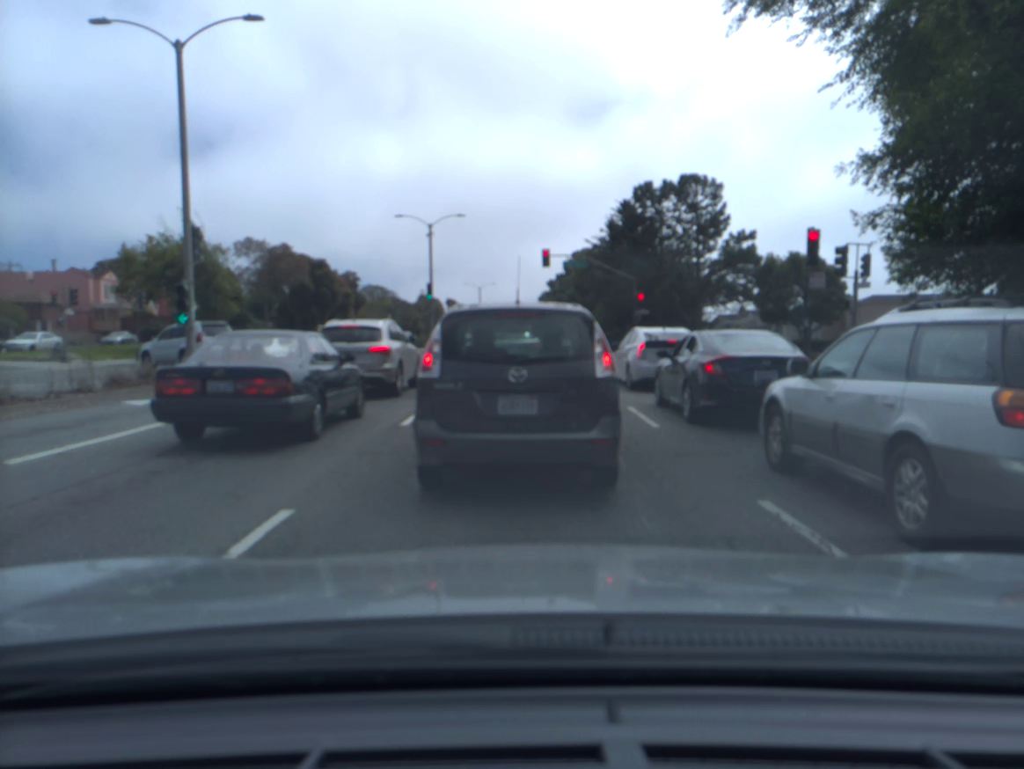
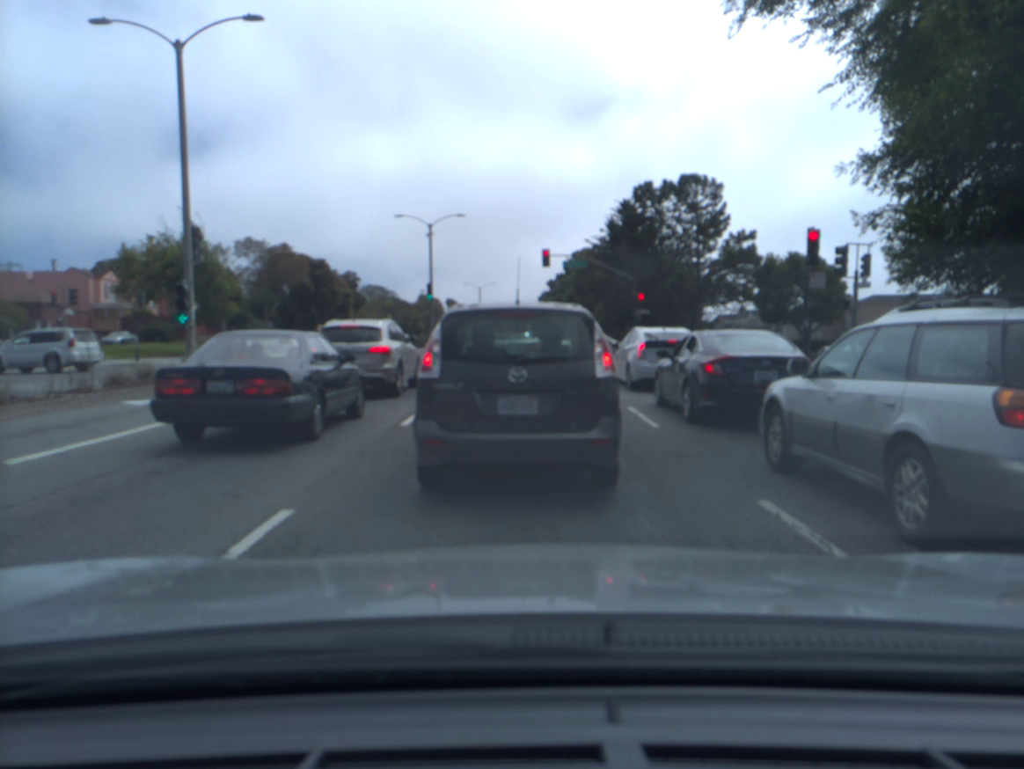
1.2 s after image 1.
(0.0, 0.0) m; 0°
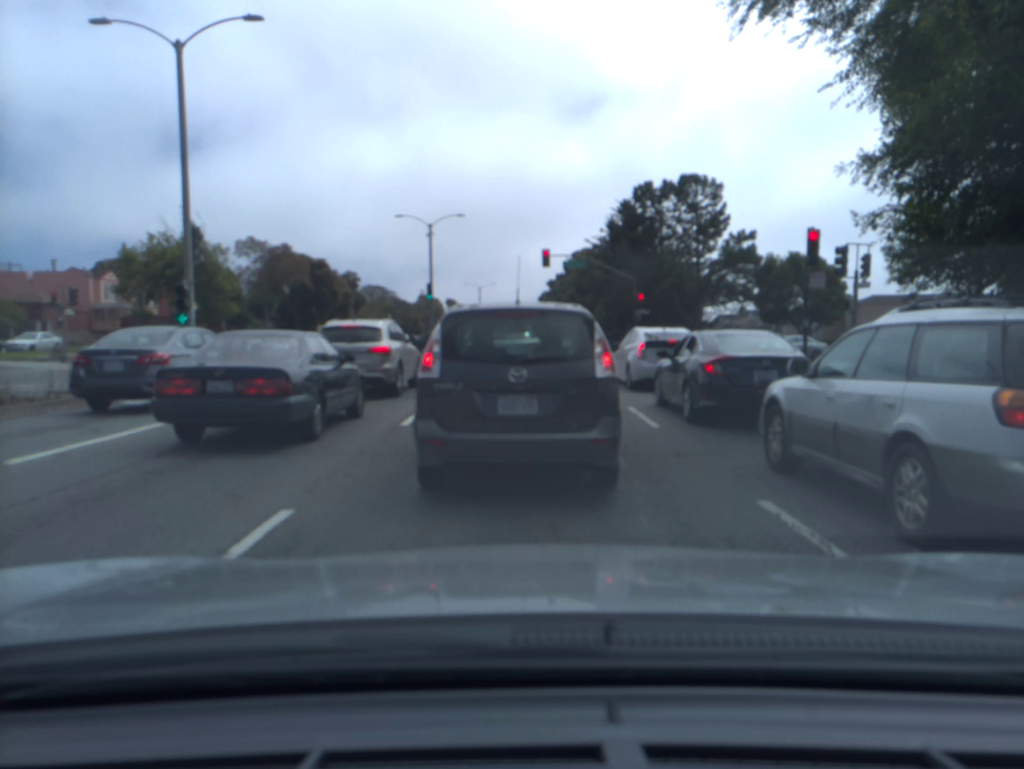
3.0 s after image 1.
(0.0, 0.0) m; 0°
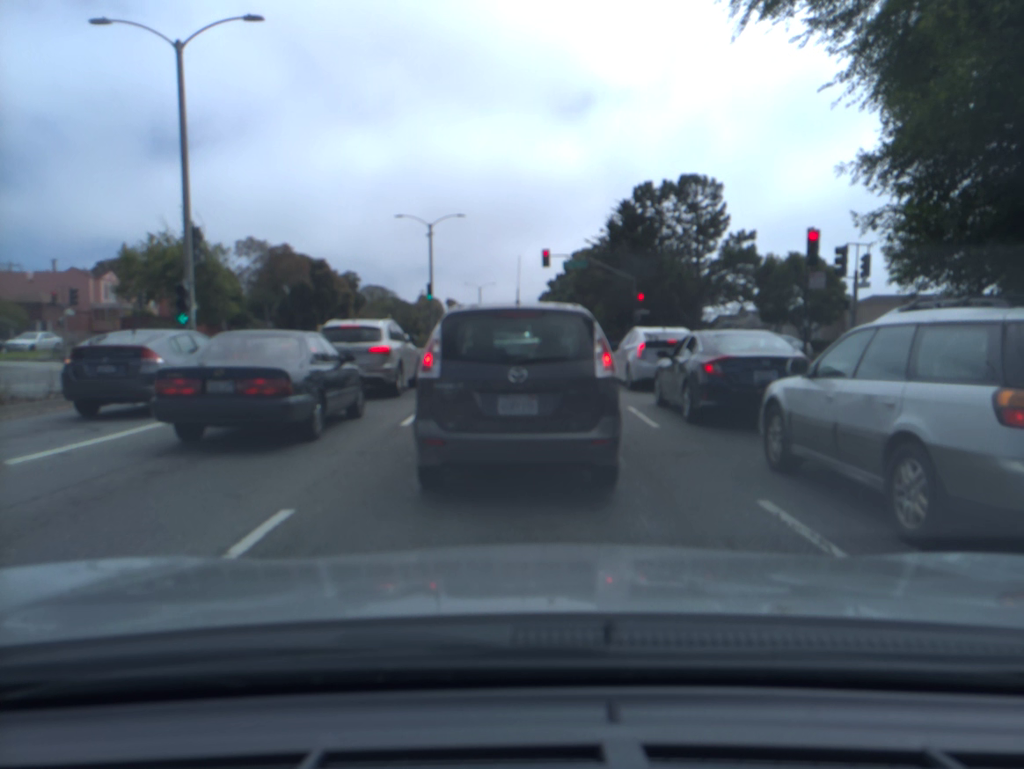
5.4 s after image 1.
(0.0, 0.0) m; 0°
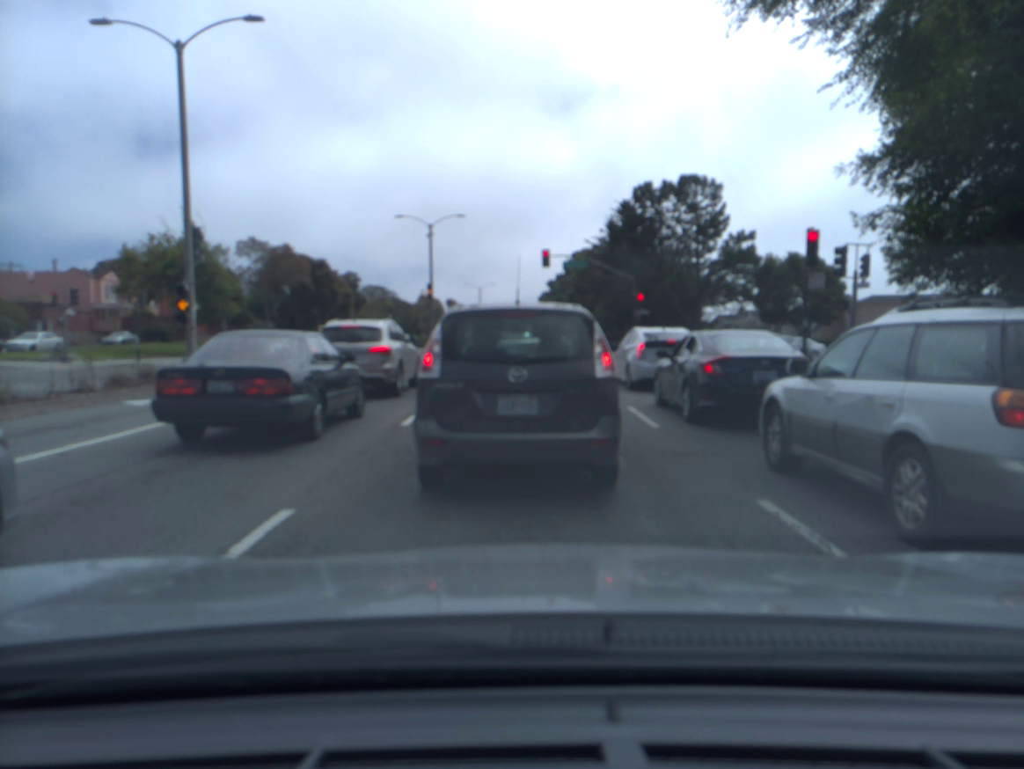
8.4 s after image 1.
(0.0, 0.0) m; 0°
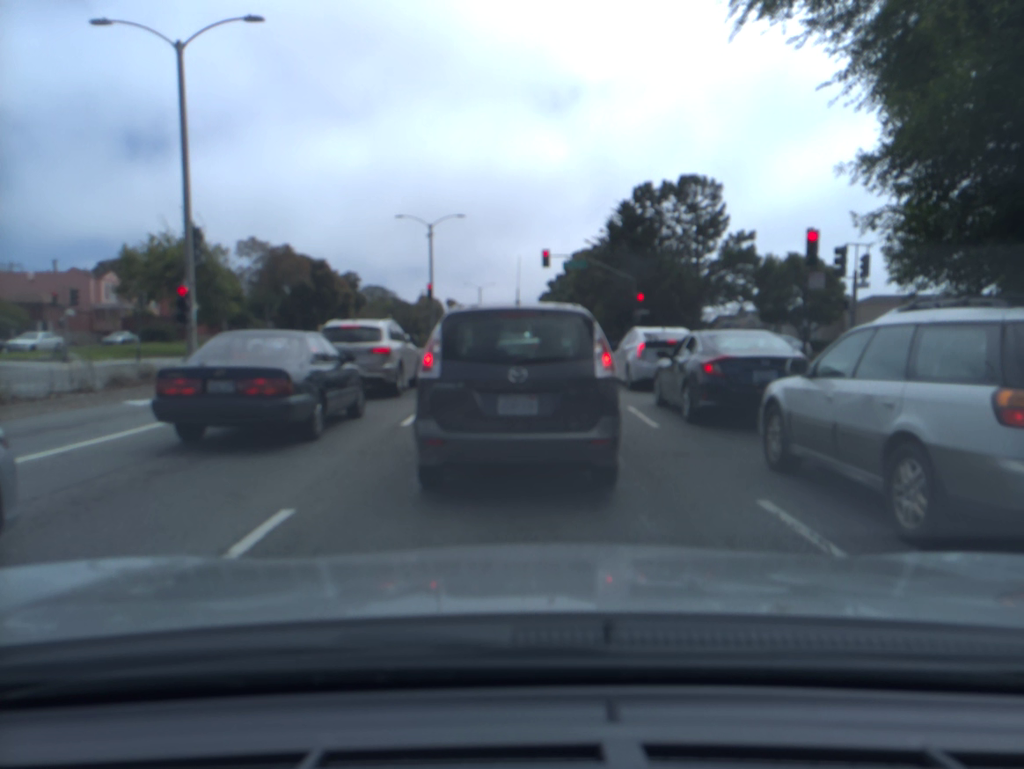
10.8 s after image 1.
(0.0, 0.0) m; 0°
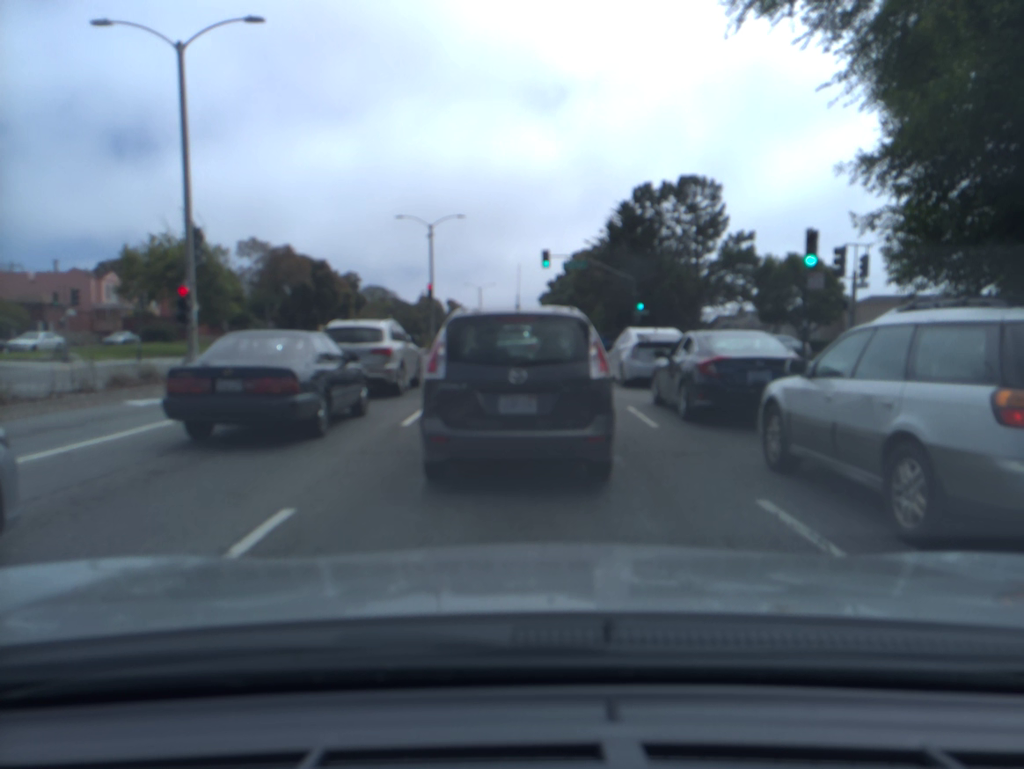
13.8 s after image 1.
(0.0, 0.0) m; 0°
